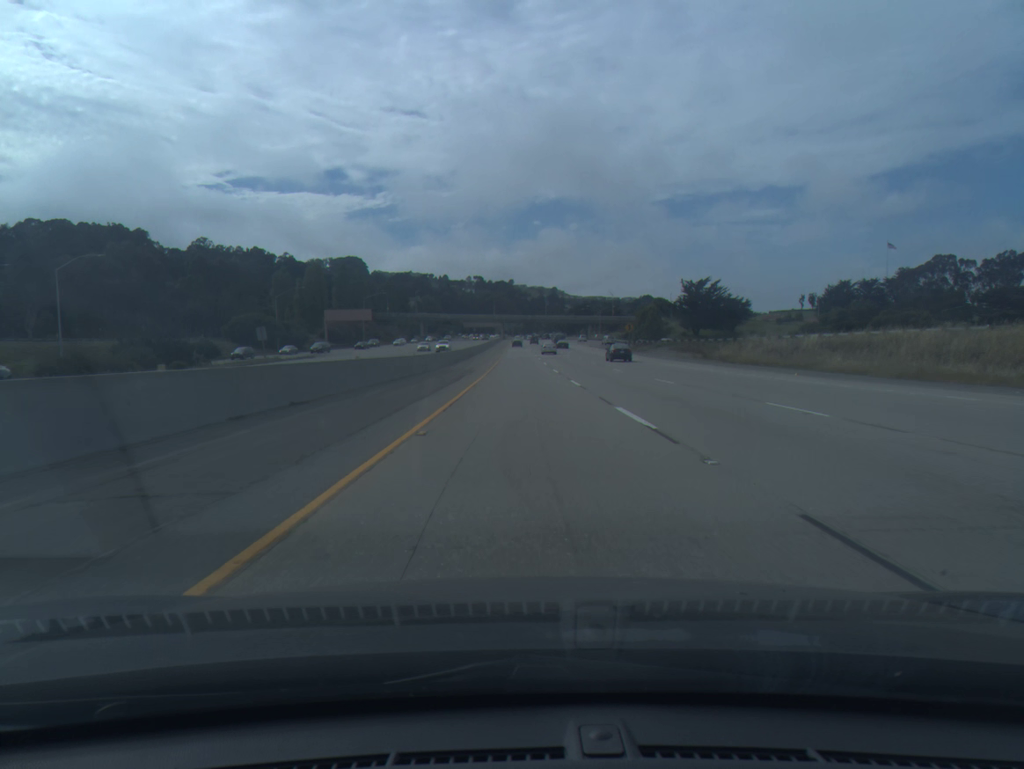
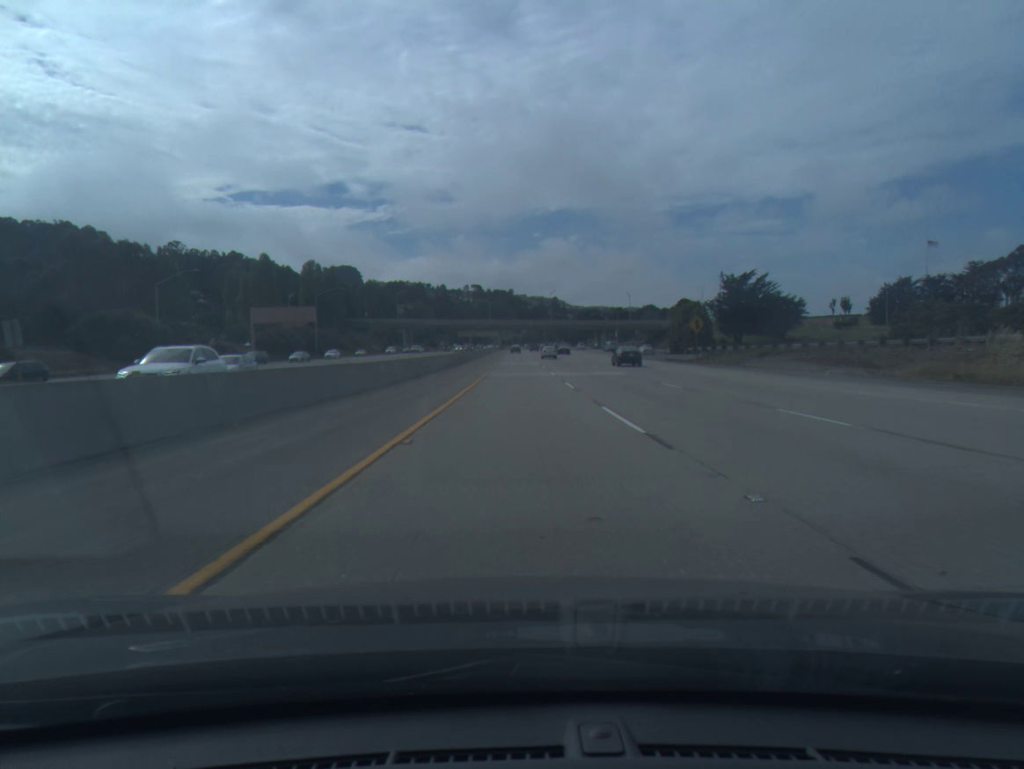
(0.0, +44.5) m; 0°
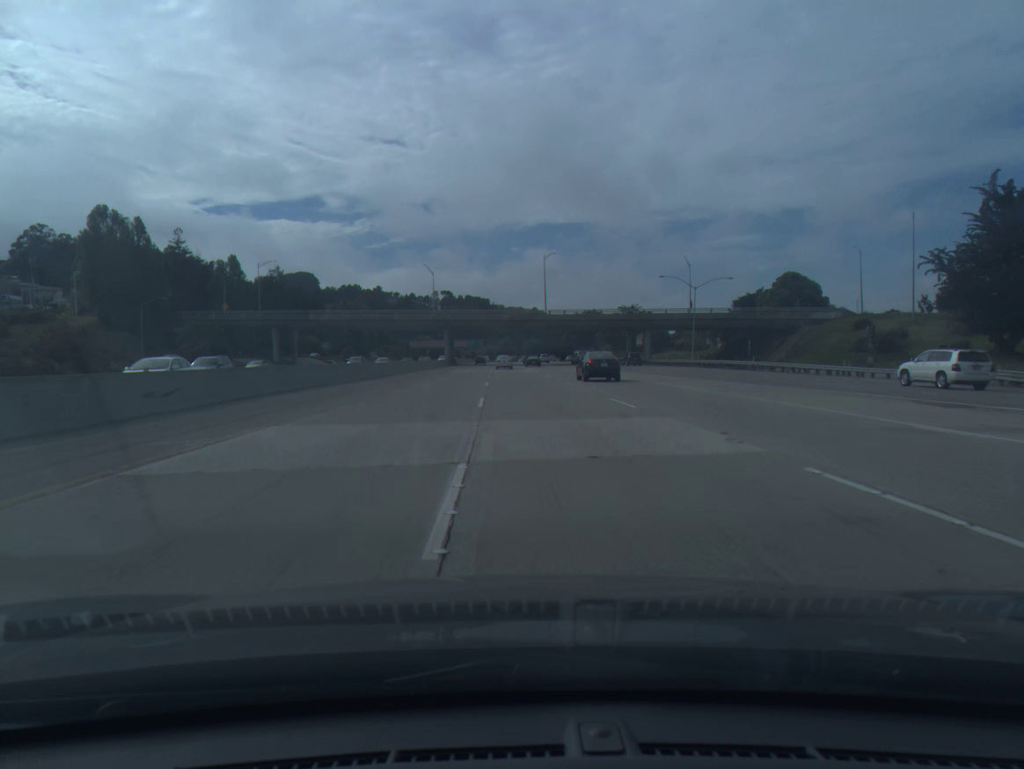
(+2.3, +109.8) m; +2°
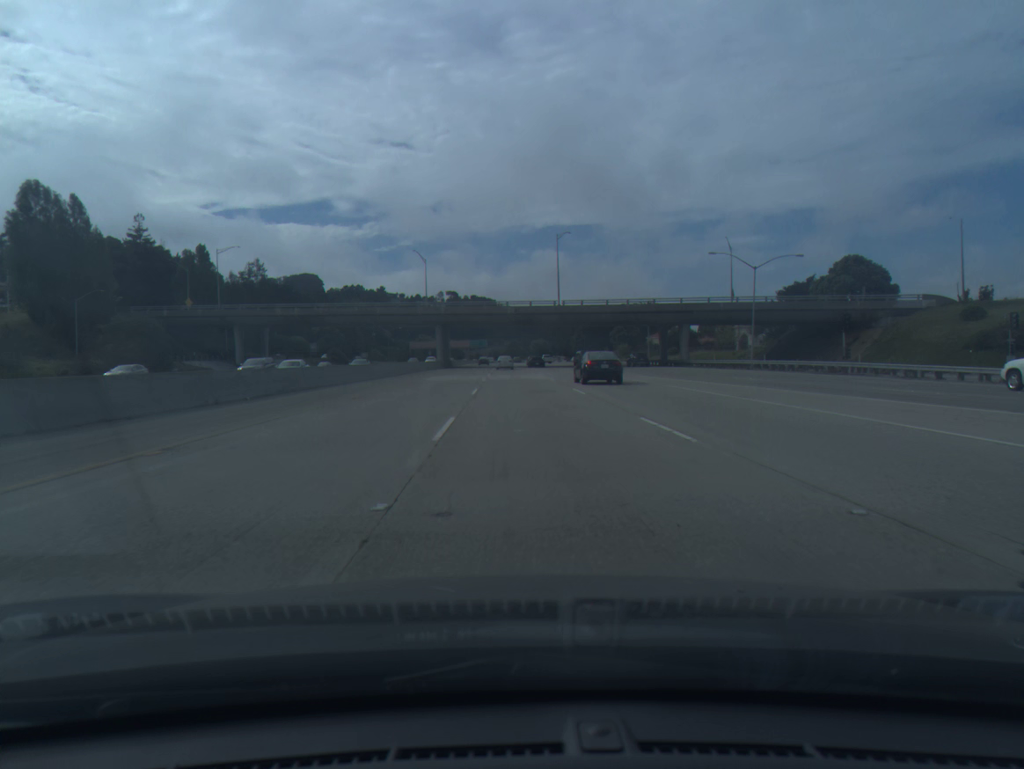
(0.0, +21.8) m; 0°
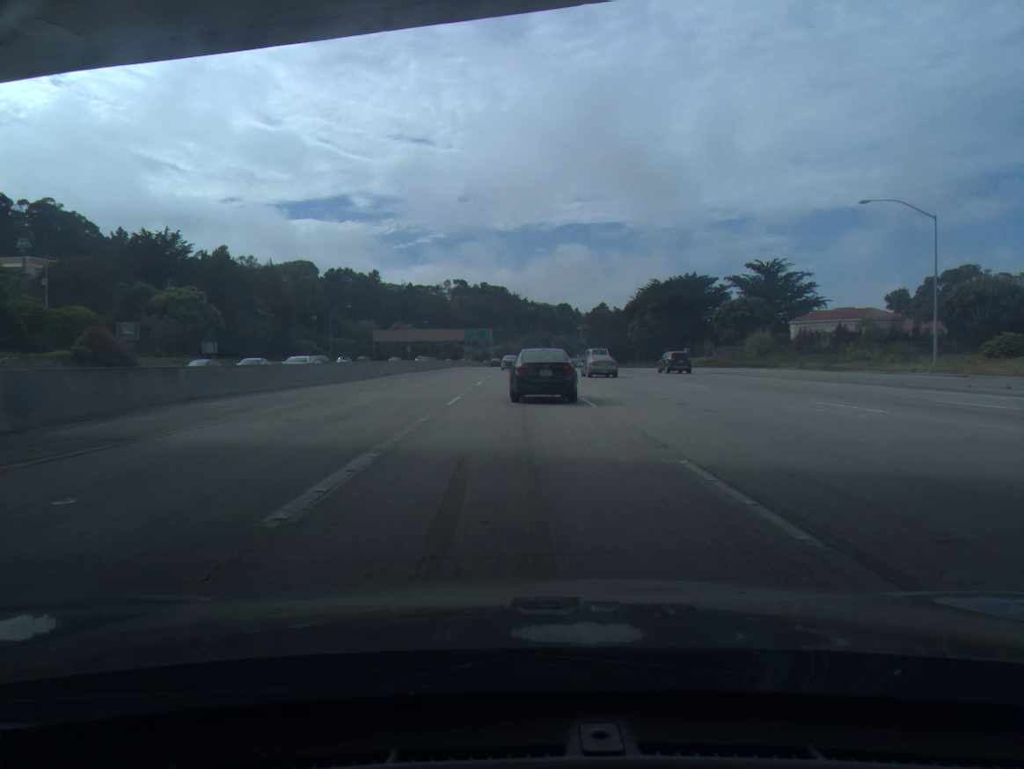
(-1.5, +106.2) m; -1°
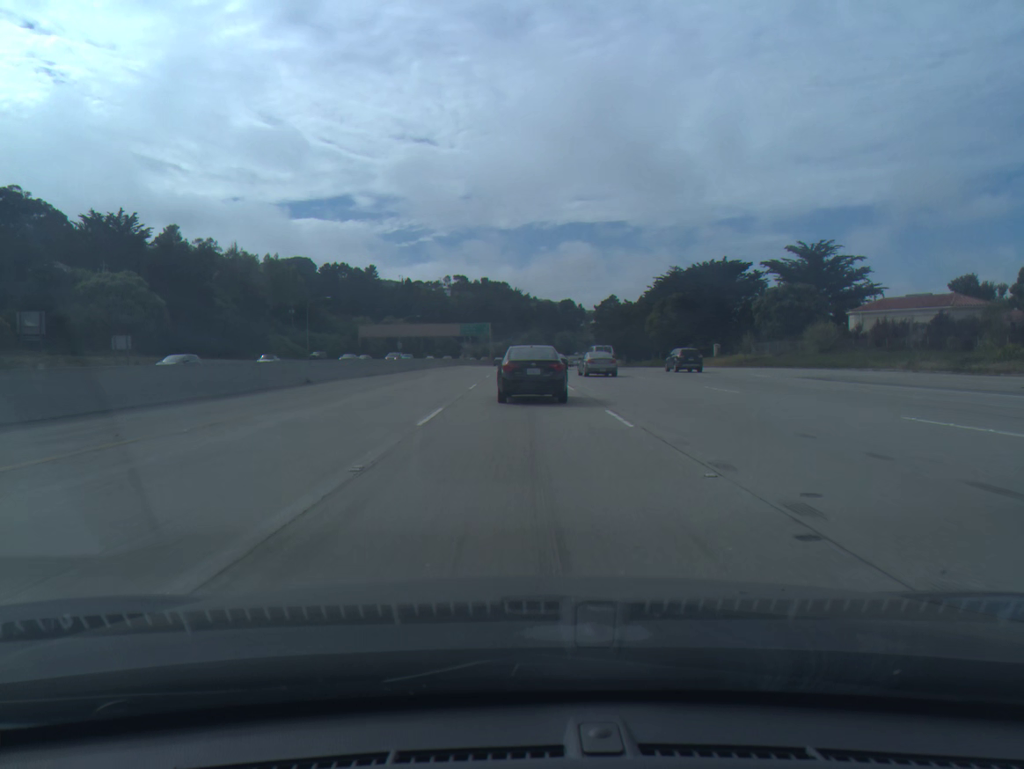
(0.0, +20.7) m; 0°
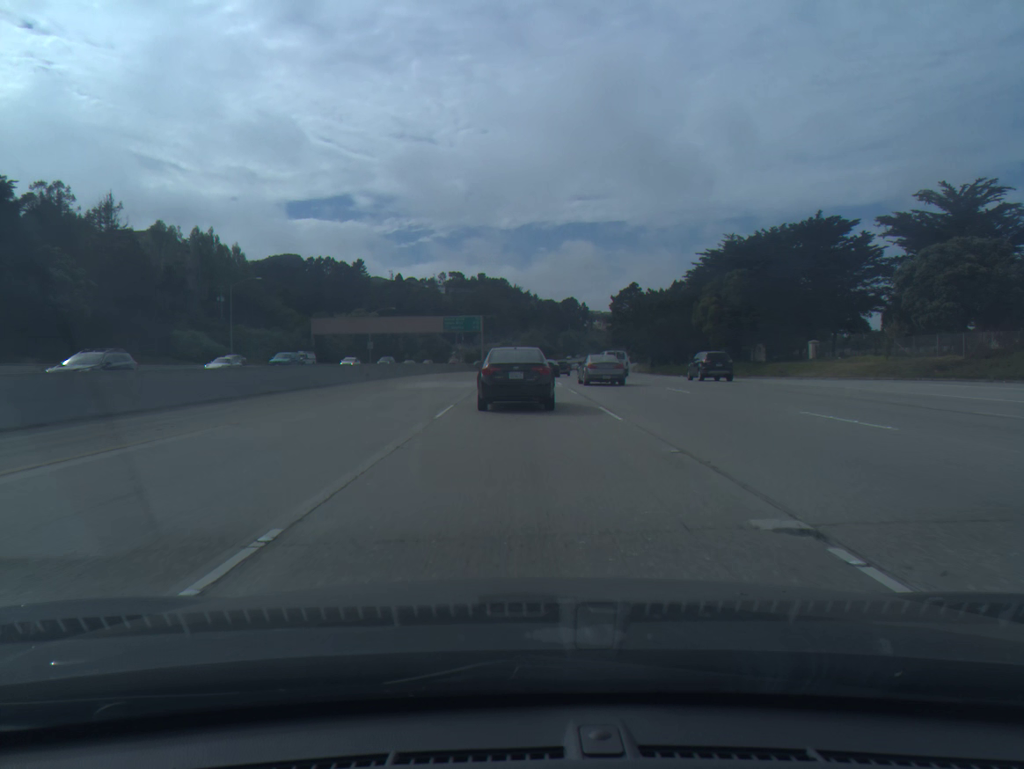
(0.0, +41.0) m; 0°
